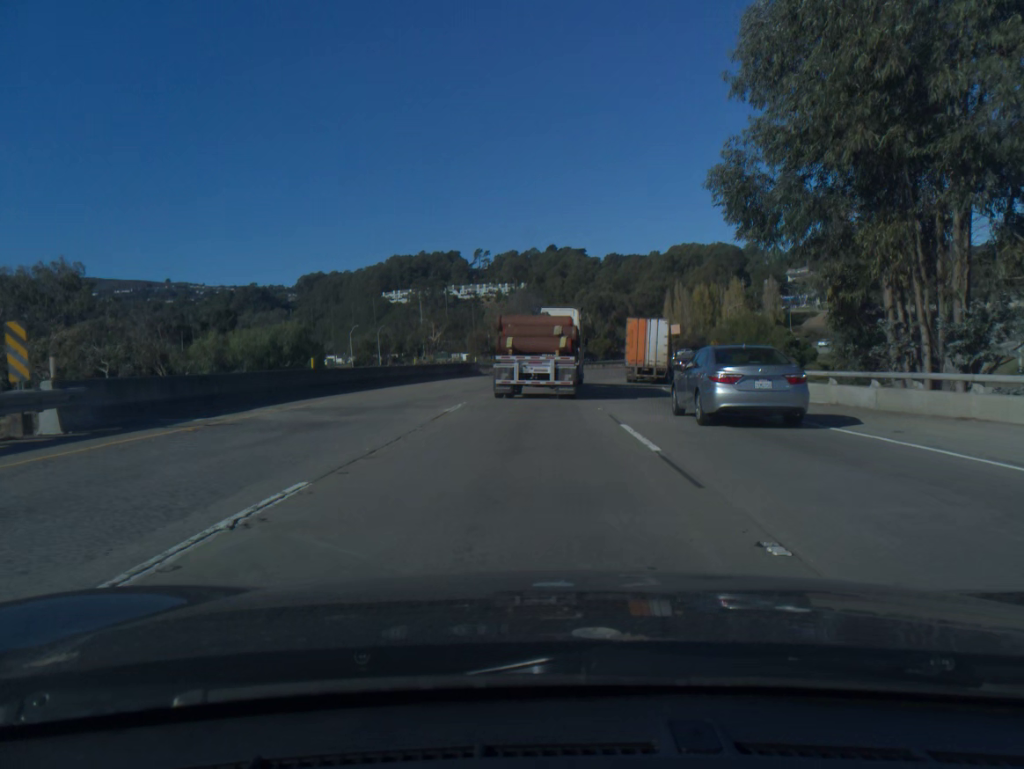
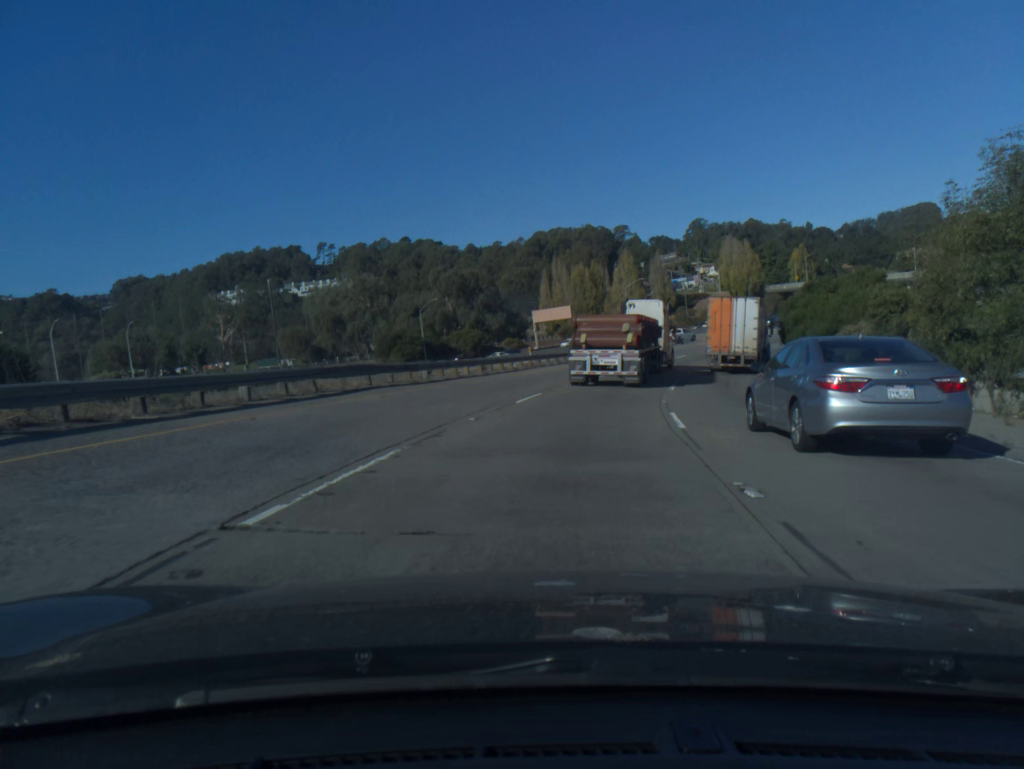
(+3.2, +55.2) m; +10°
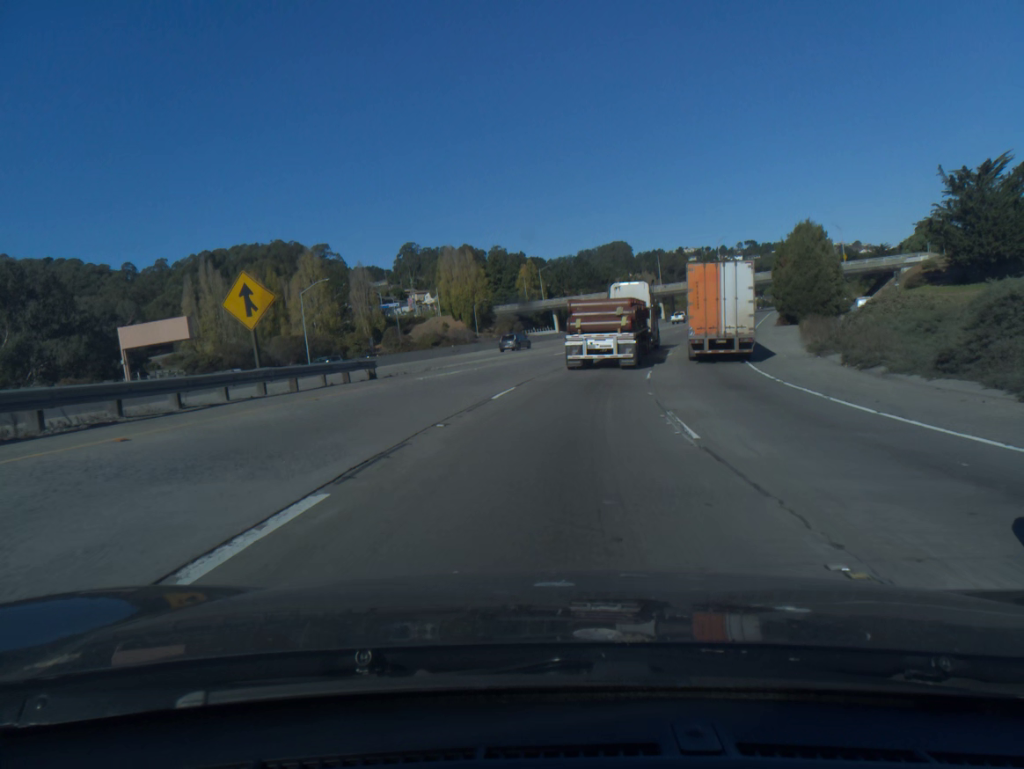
(+10.8, +59.0) m; +20°
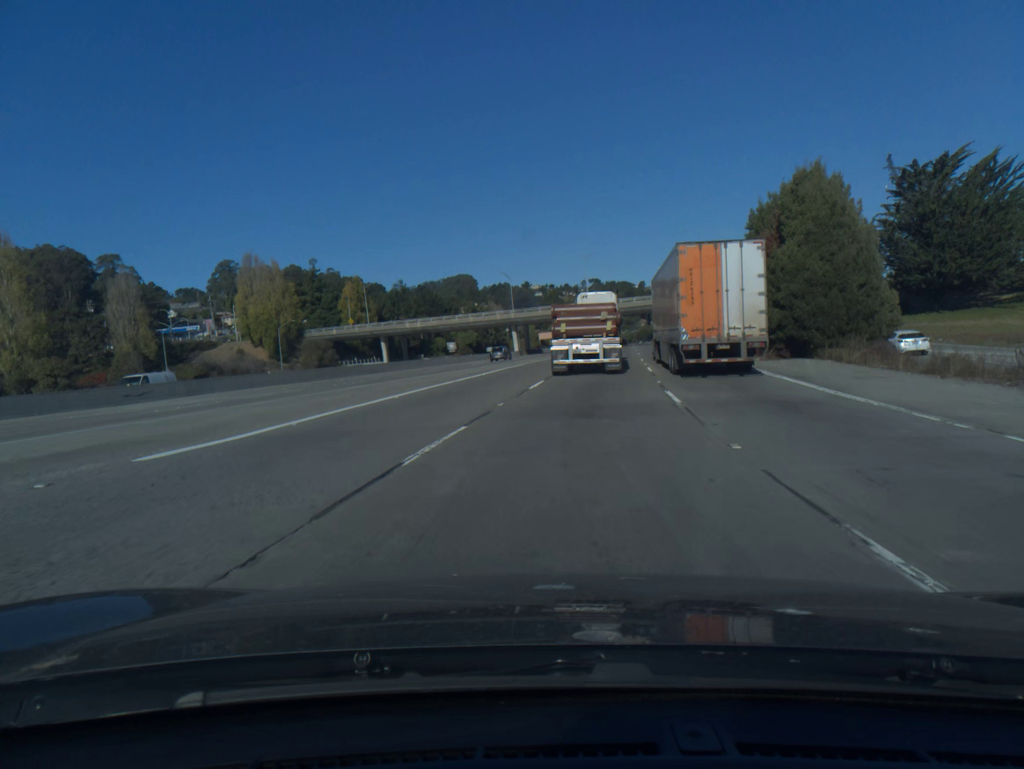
(+3.6, +37.3) m; +11°
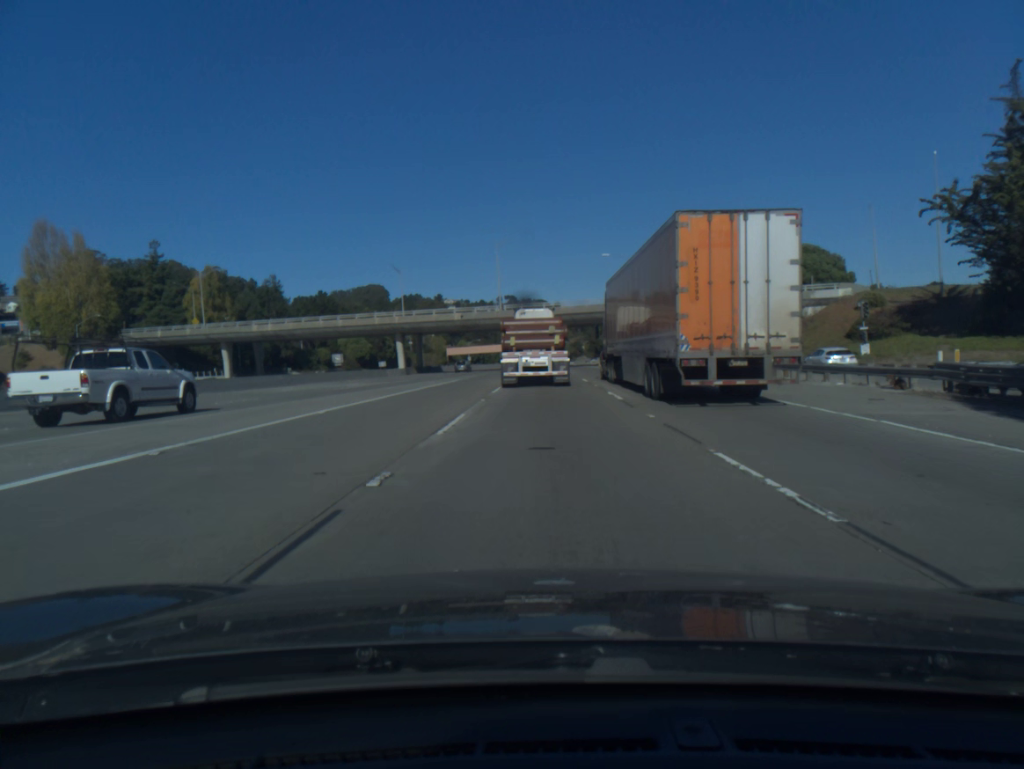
(+2.7, +37.9) m; +6°
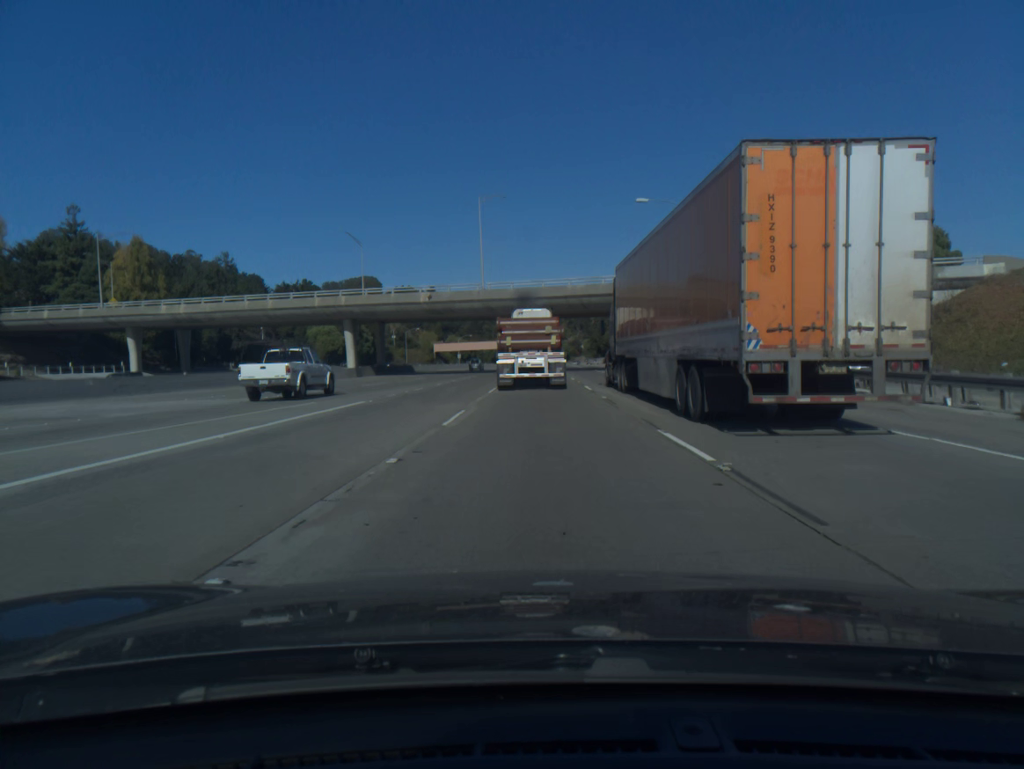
(0.0, +26.2) m; 0°
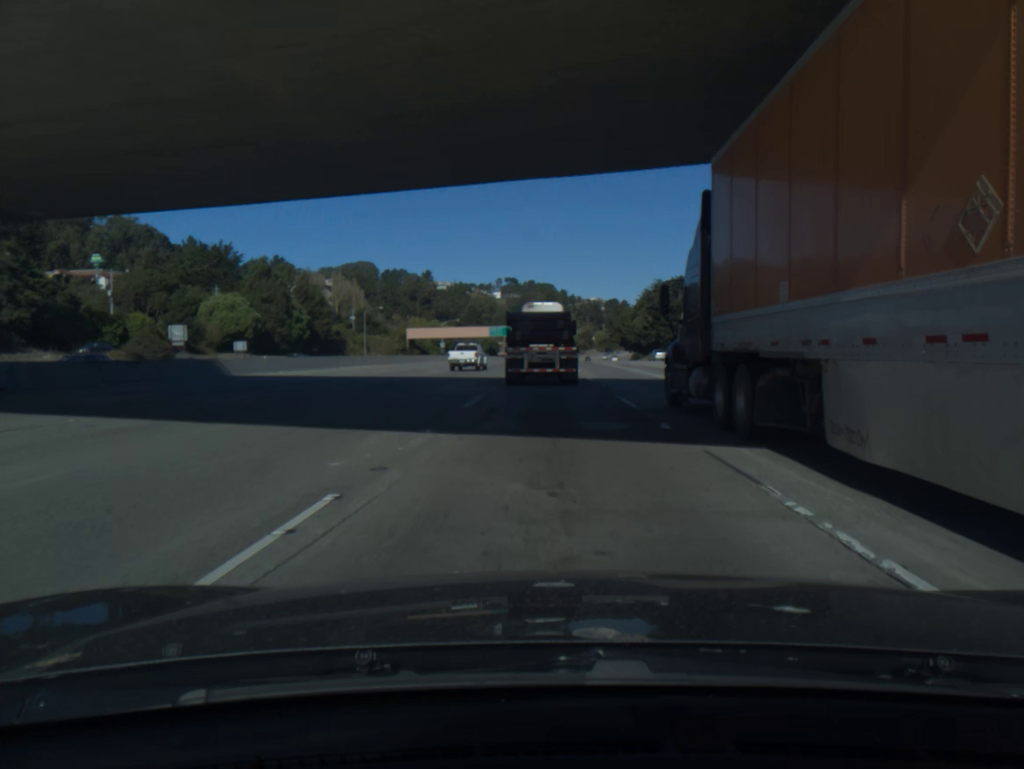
(-0.1, +69.2) m; 0°
